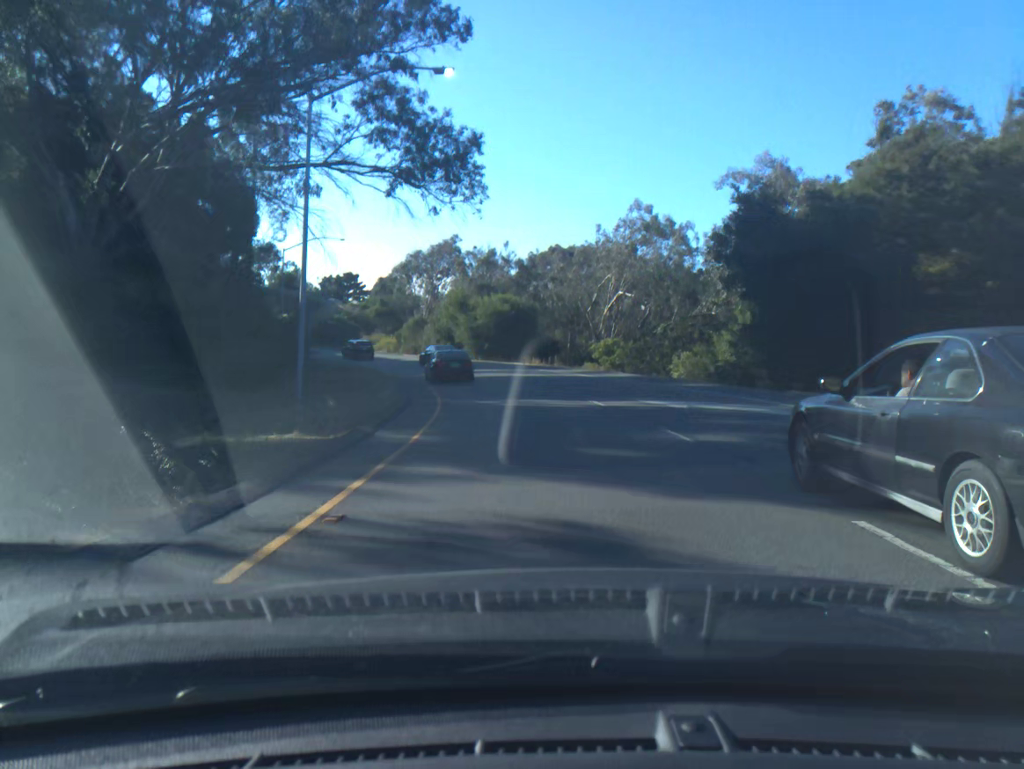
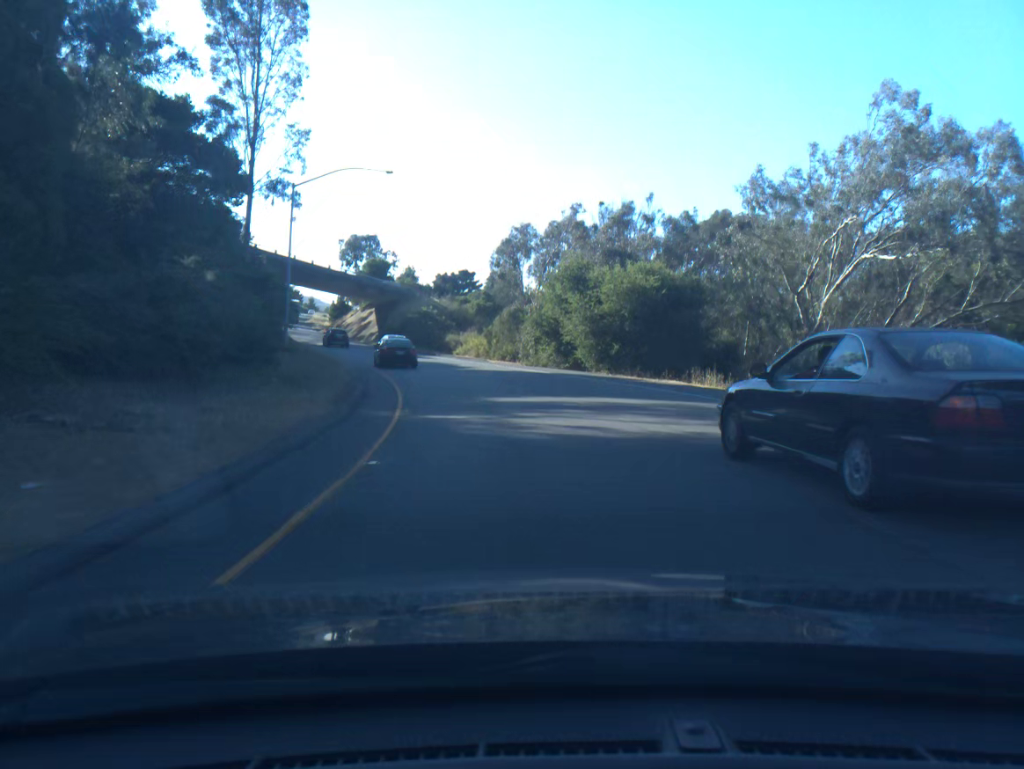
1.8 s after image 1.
(-1.8, +26.4) m; -9°
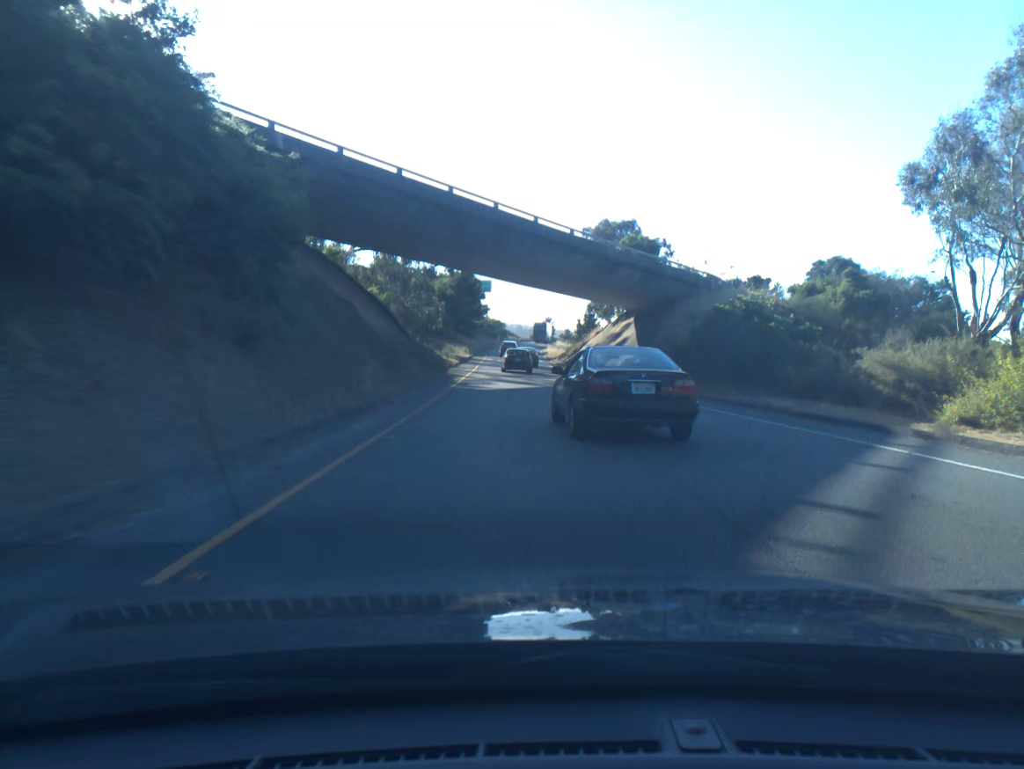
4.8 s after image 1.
(-9.1, +47.1) m; -18°
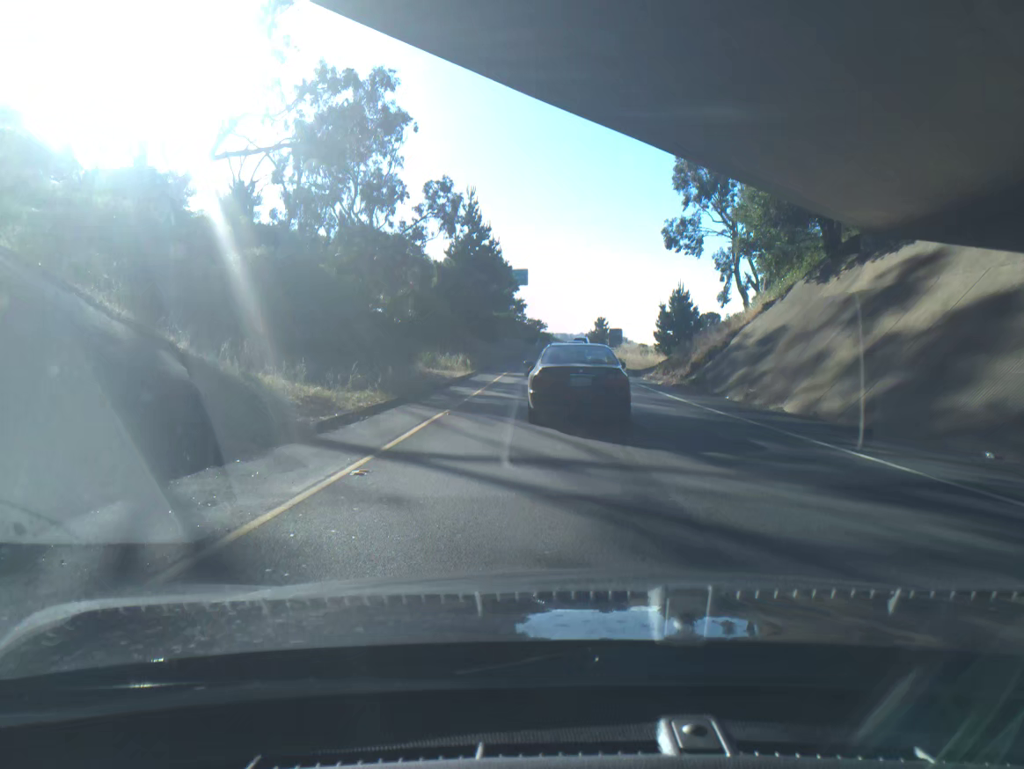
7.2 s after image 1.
(-1.6, +40.0) m; -4°
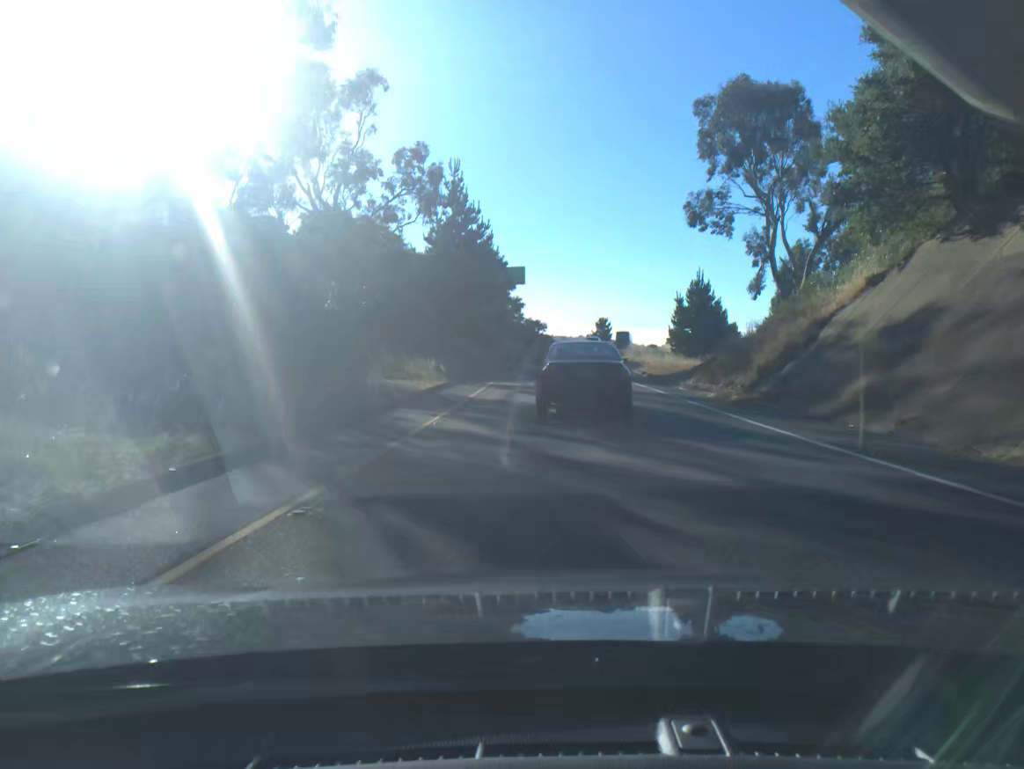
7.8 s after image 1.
(0.0, +9.4) m; 0°
